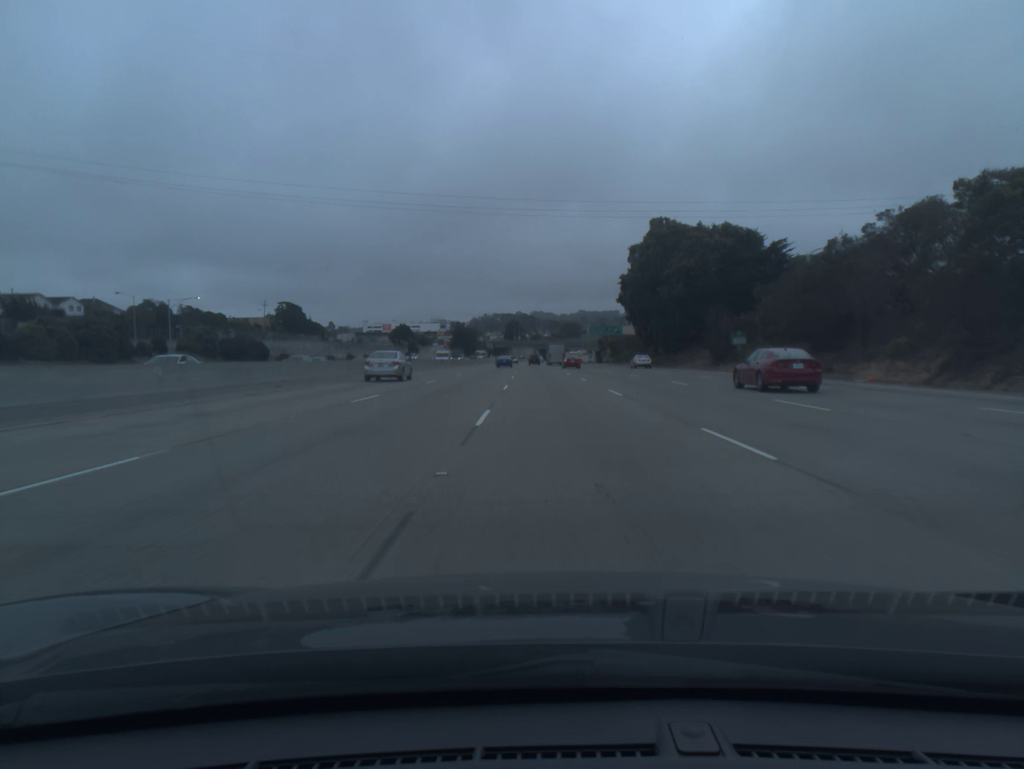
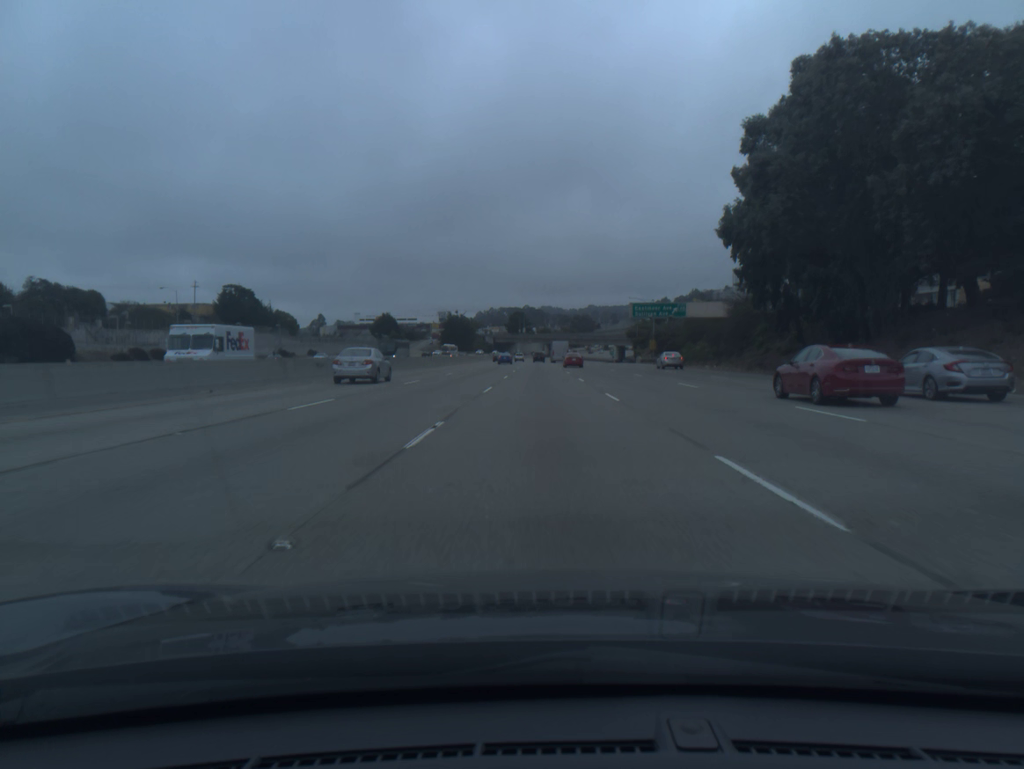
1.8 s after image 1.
(-0.3, +62.2) m; -1°
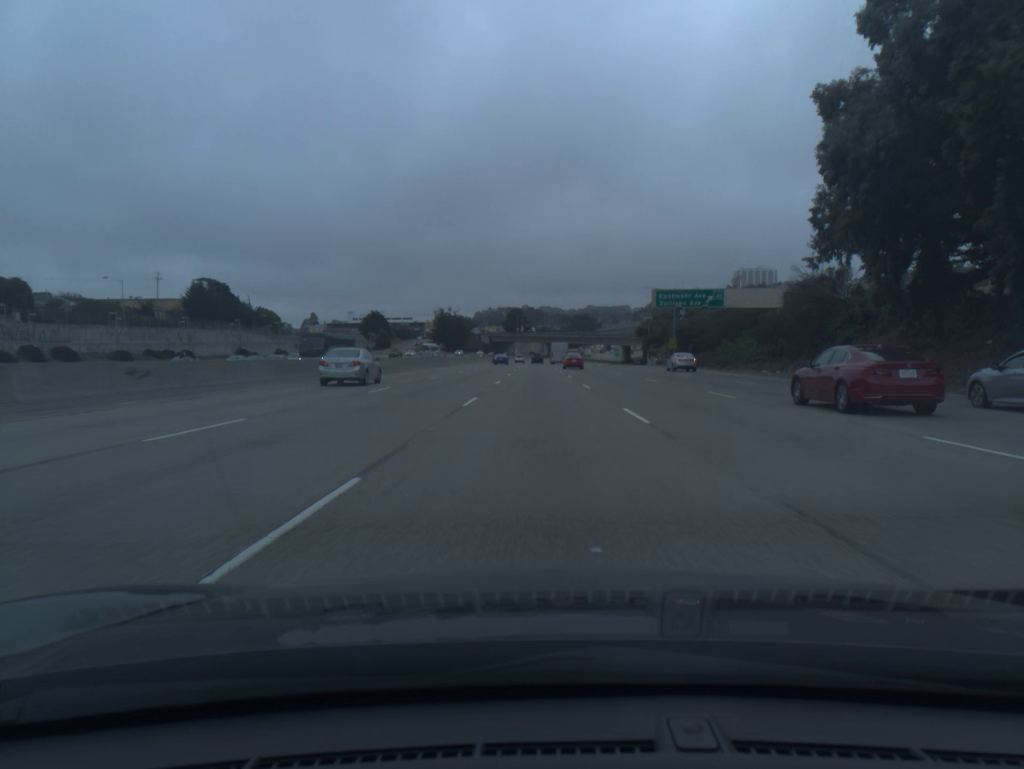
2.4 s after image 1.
(0.0, +20.6) m; 0°
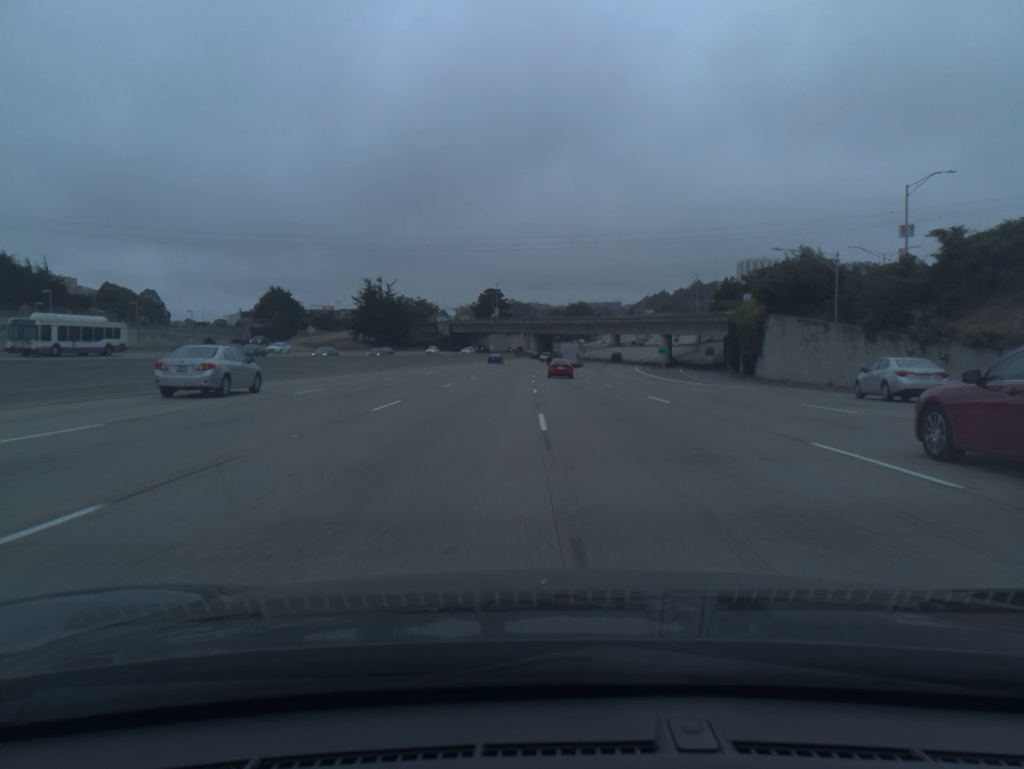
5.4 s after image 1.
(+1.1, +103.8) m; +1°
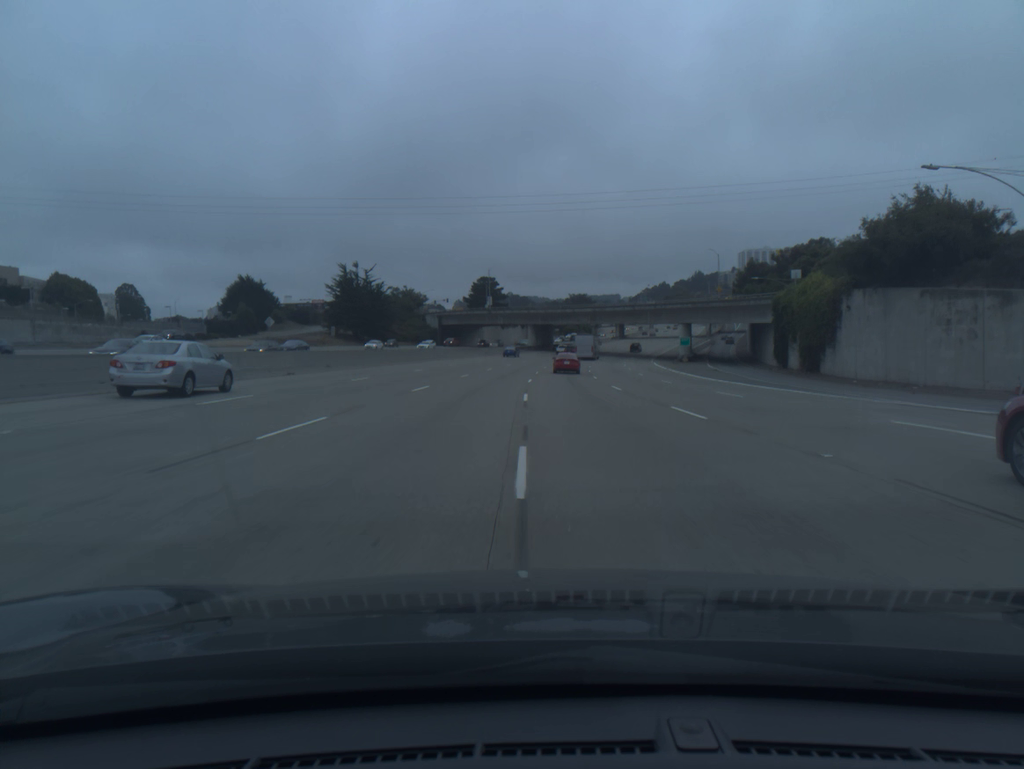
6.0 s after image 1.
(0.0, +20.8) m; 0°
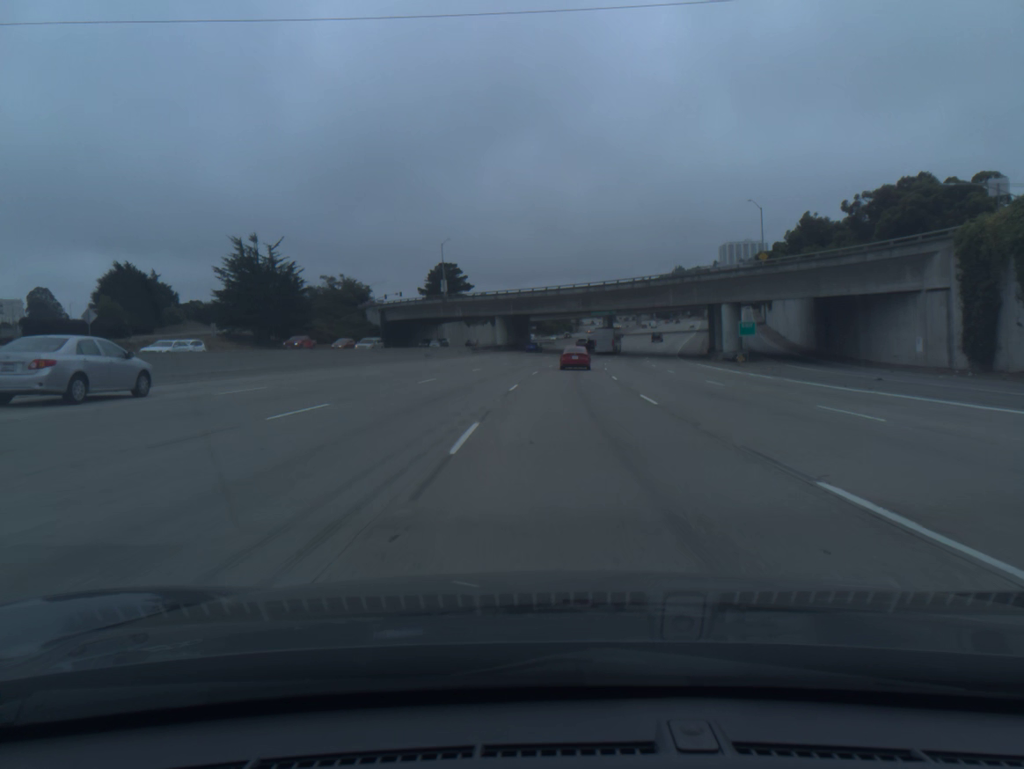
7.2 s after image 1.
(+0.5, +41.3) m; +2°
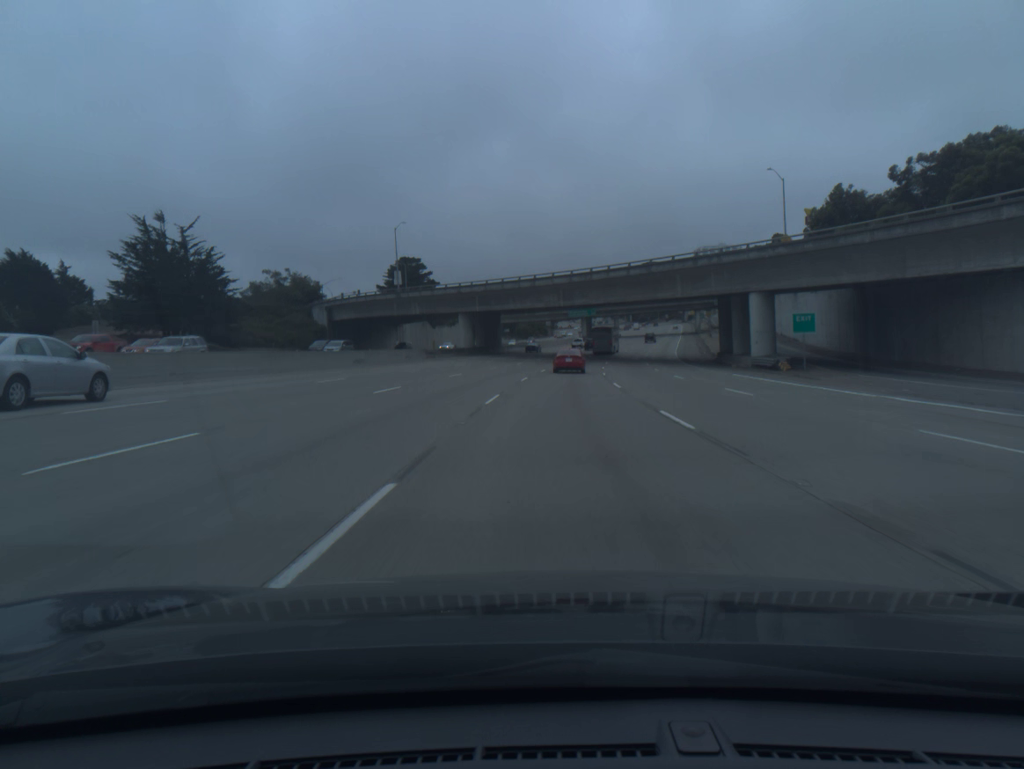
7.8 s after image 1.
(+0.3, +20.3) m; +2°
